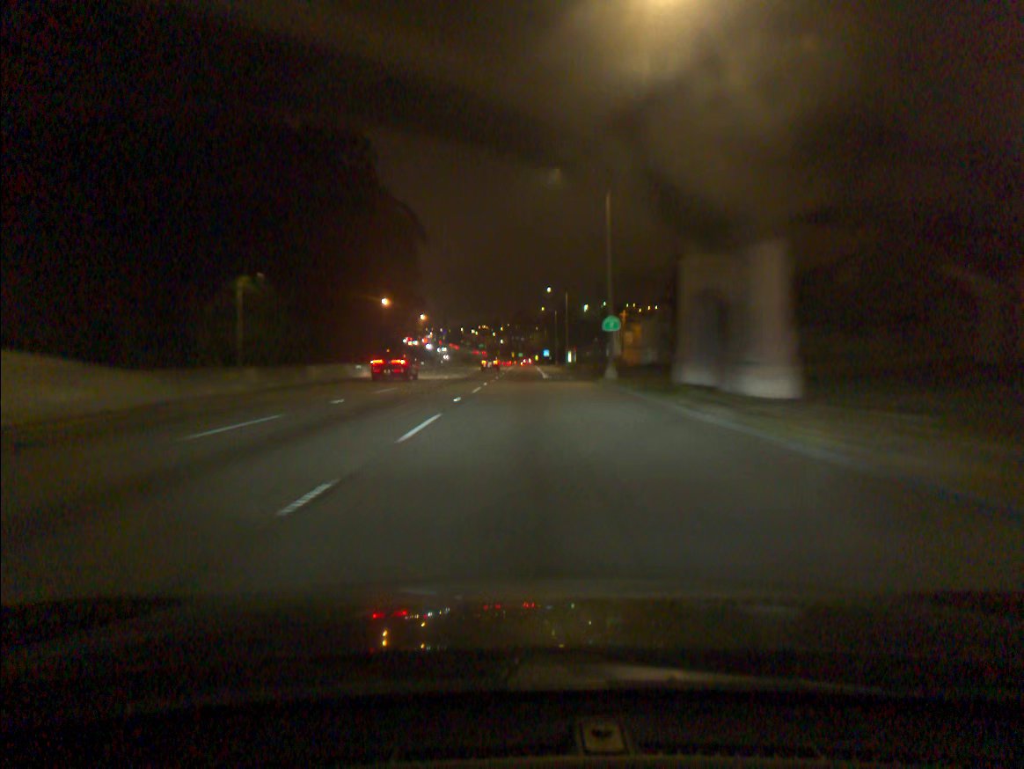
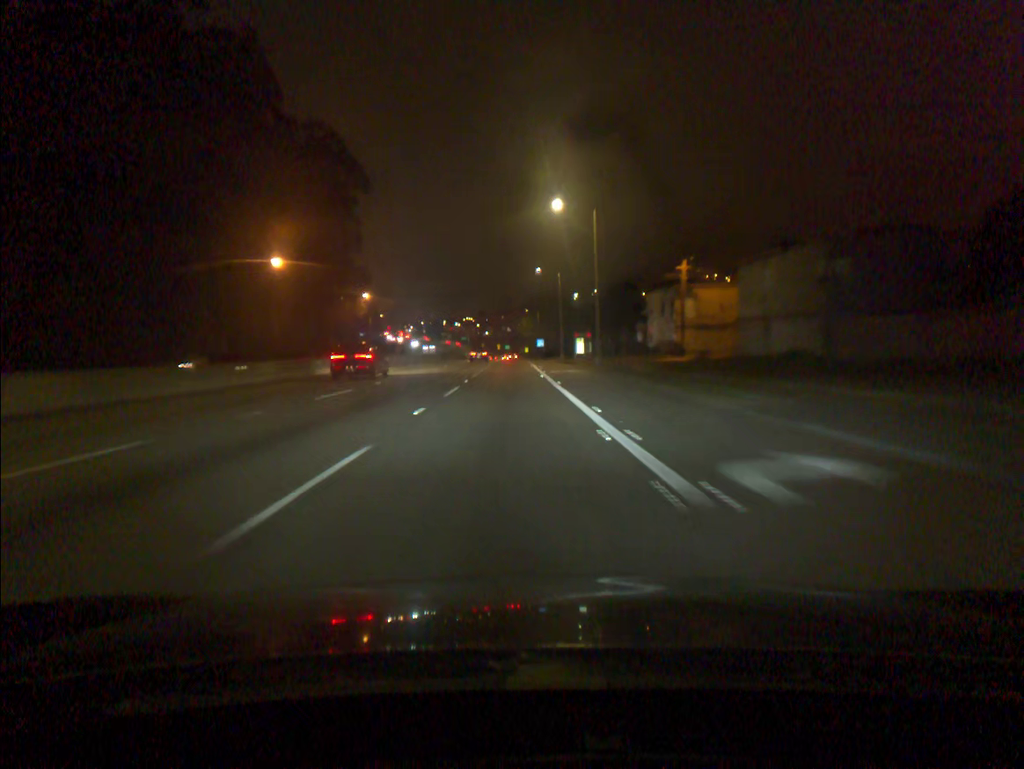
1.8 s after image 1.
(+0.5, +49.9) m; +1°
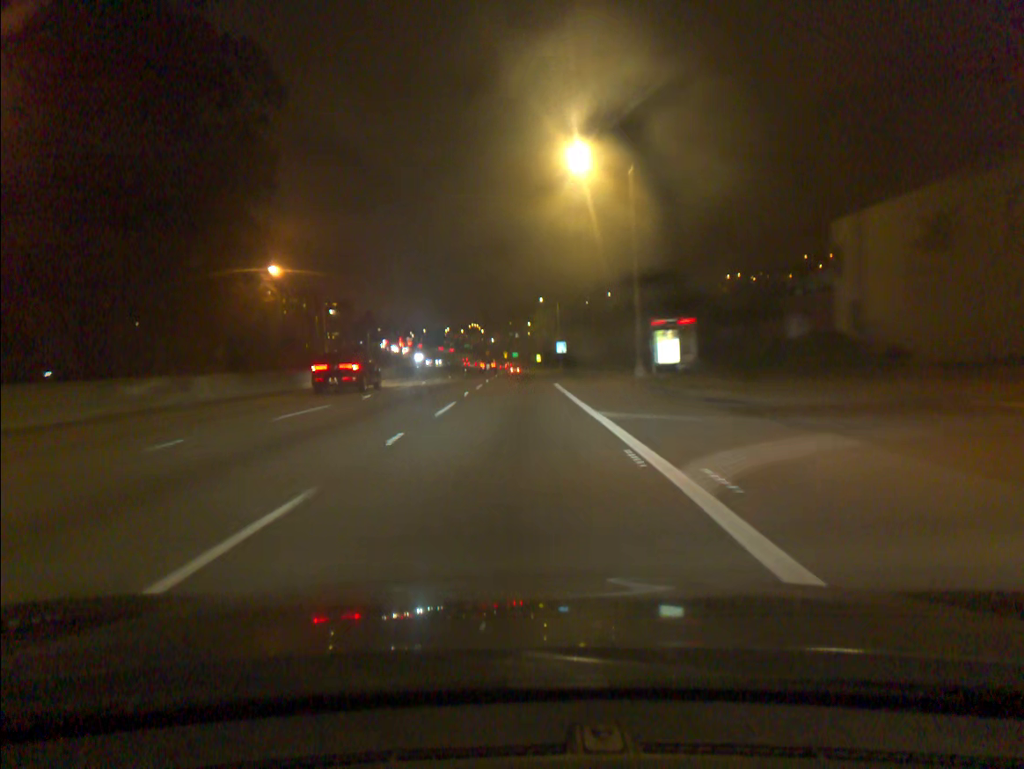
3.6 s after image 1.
(-0.4, +48.5) m; -1°
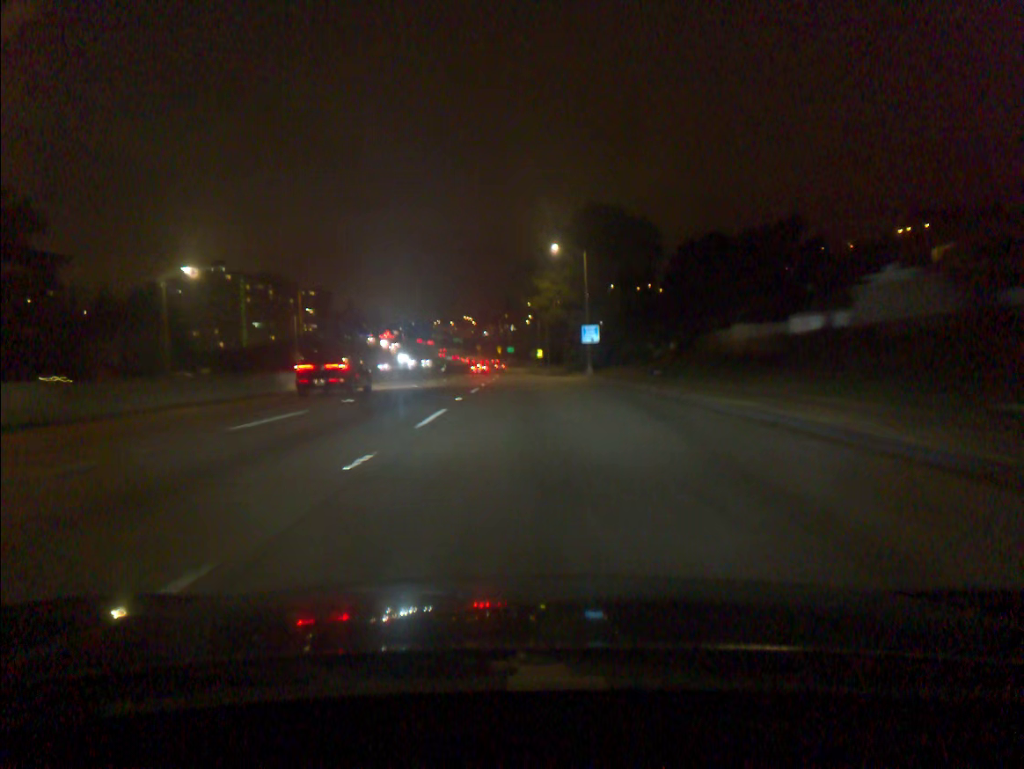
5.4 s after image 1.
(0.0, +47.1) m; 0°
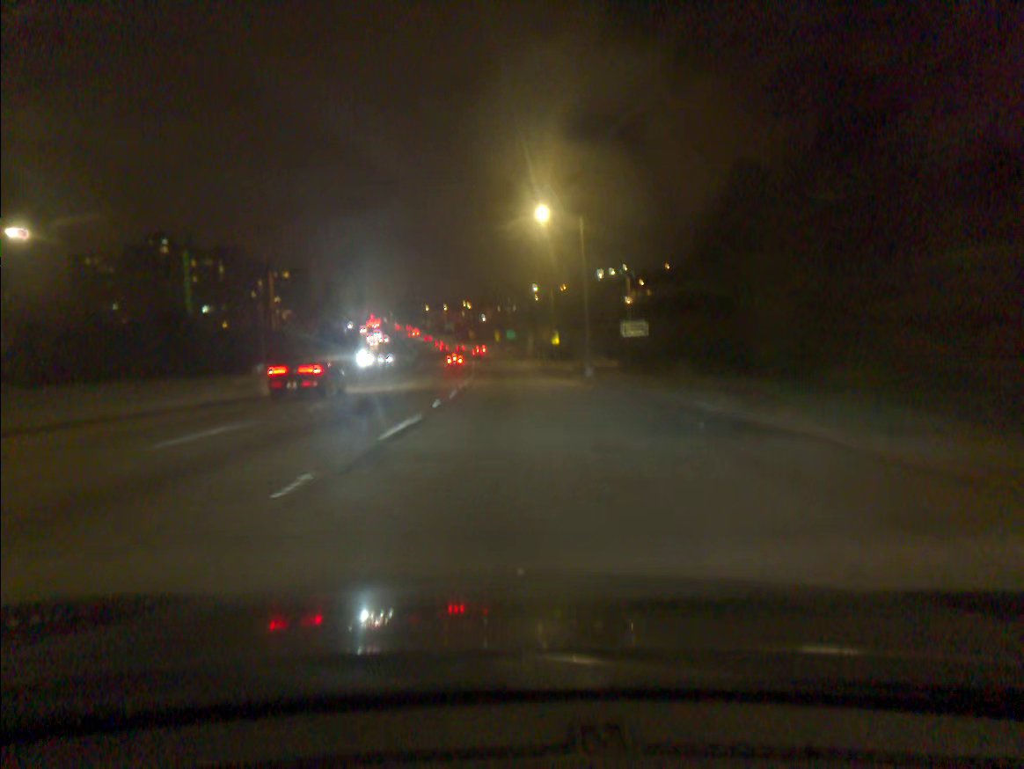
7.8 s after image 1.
(+0.2, +60.8) m; 0°
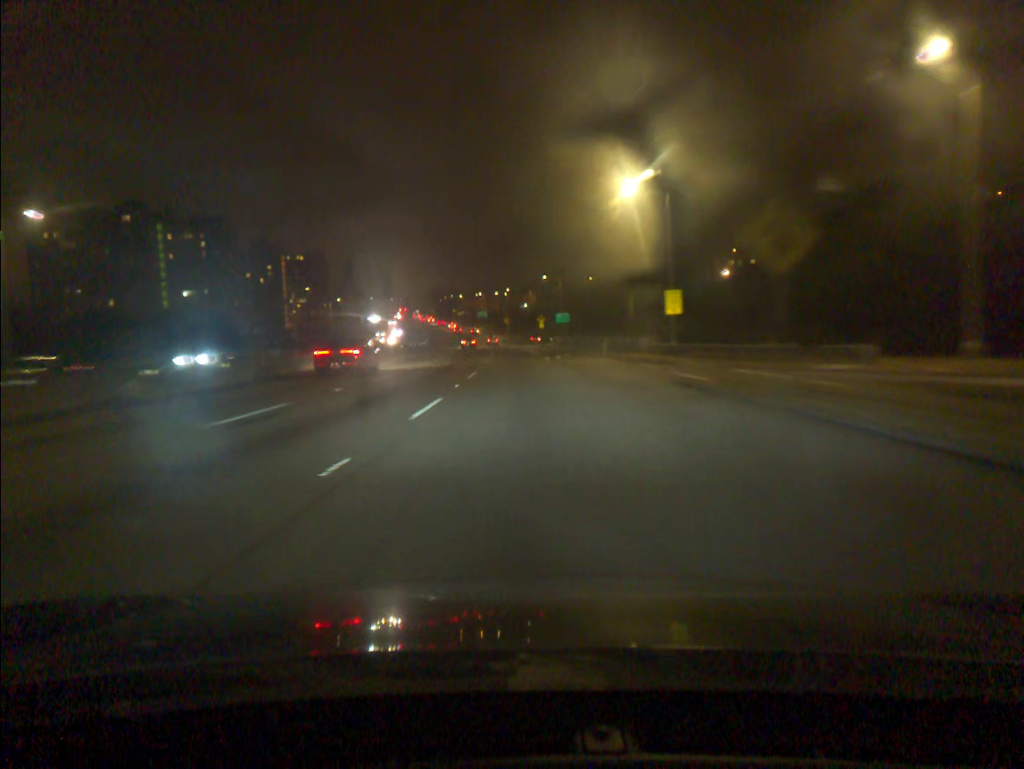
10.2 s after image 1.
(-1.5, +58.2) m; -3°
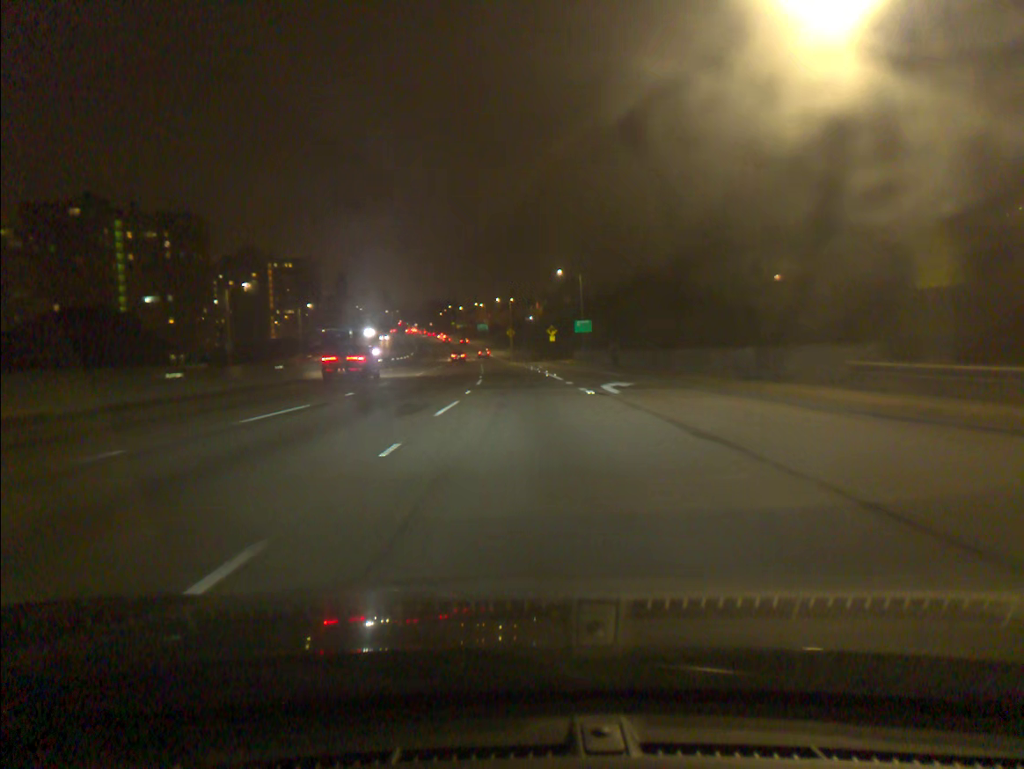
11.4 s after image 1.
(-0.2, +28.1) m; 0°
